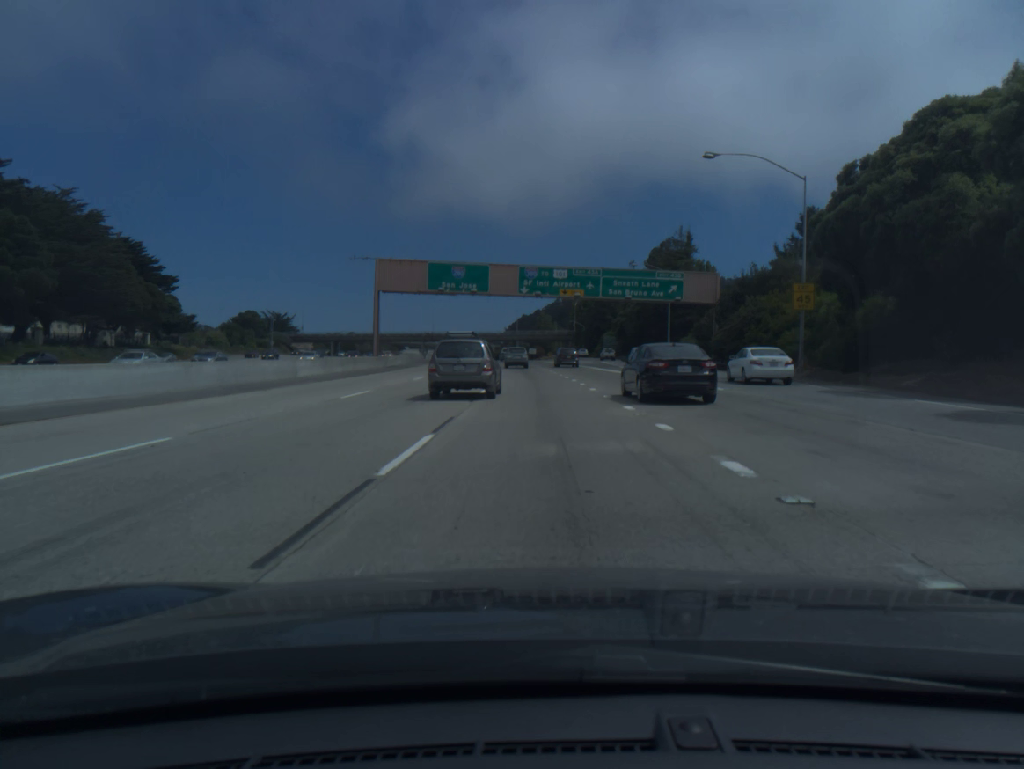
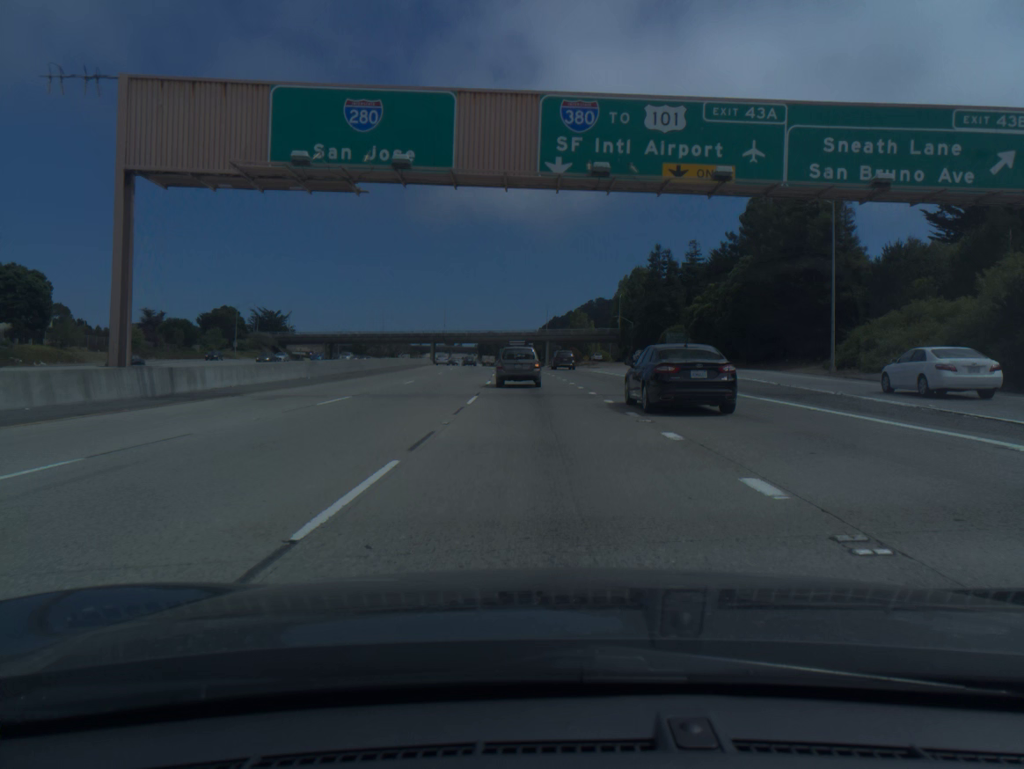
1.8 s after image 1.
(-0.9, +45.8) m; -2°
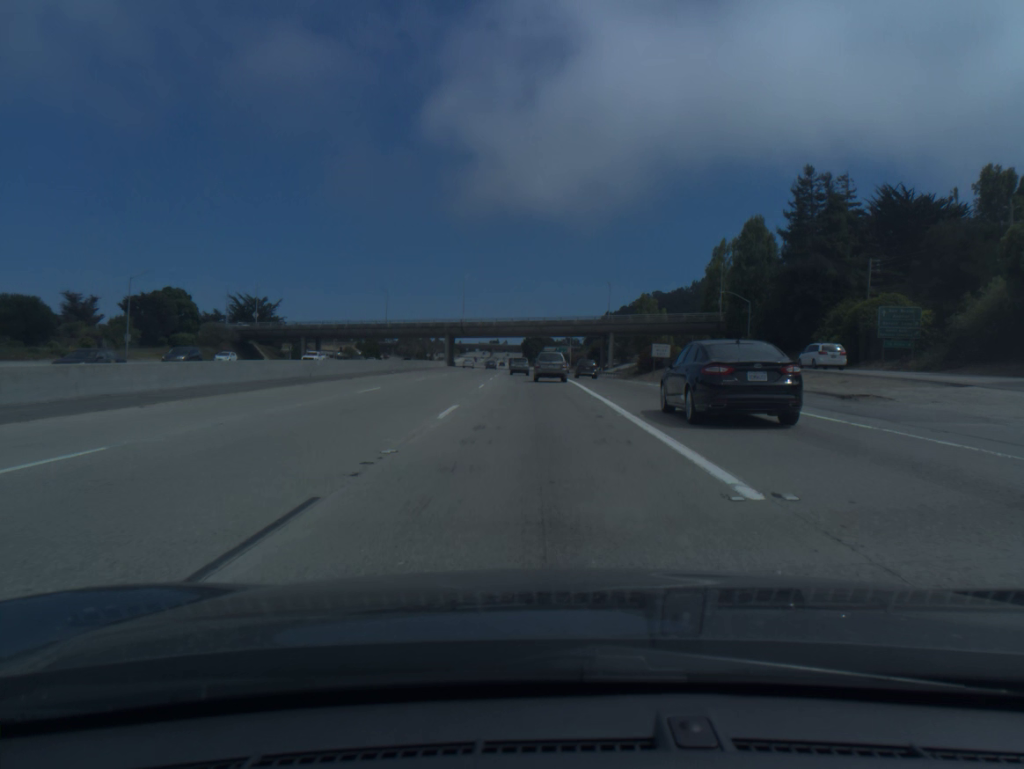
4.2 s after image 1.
(-1.7, +62.4) m; -4°
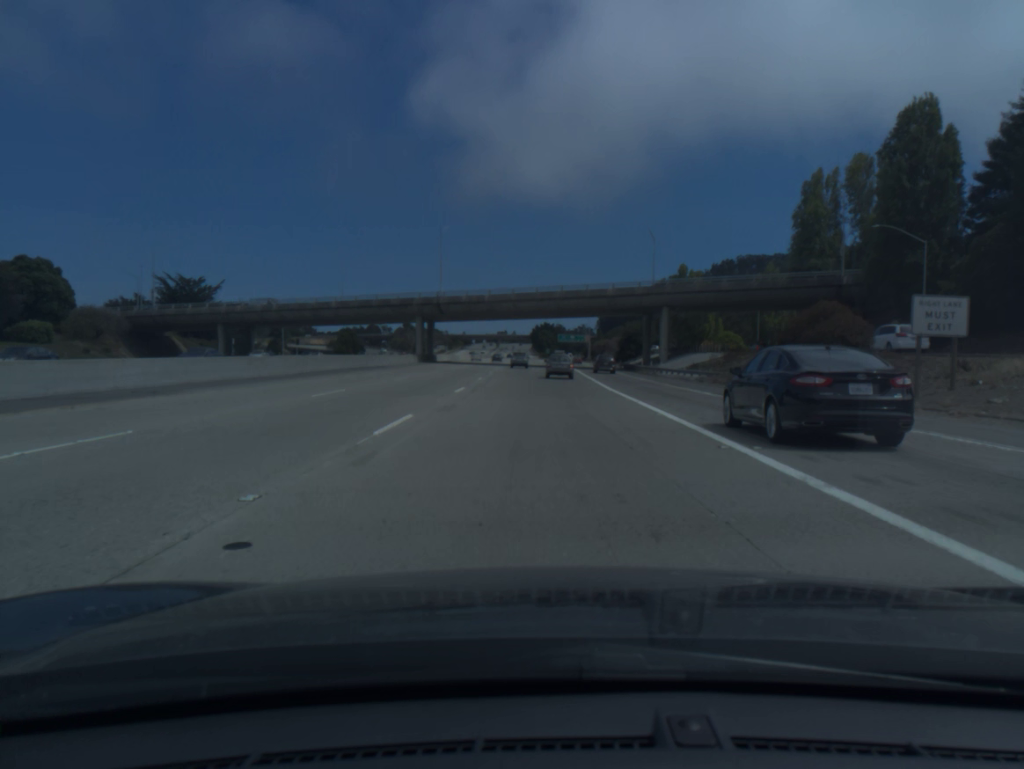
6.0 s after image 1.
(-0.7, +48.0) m; -1°
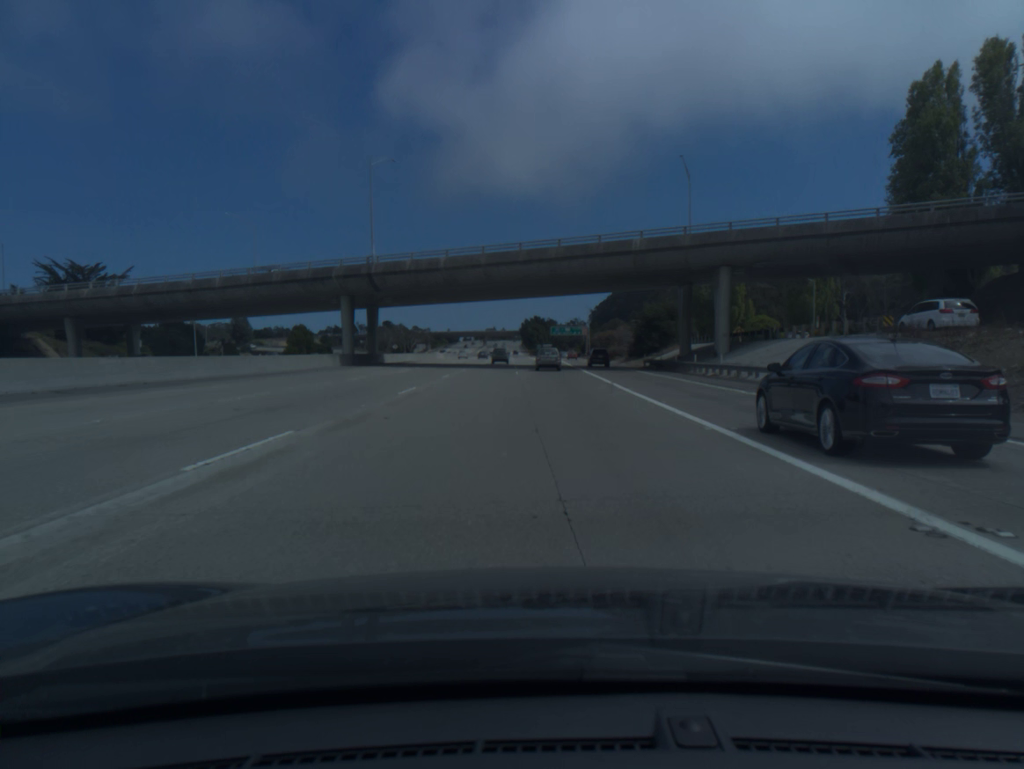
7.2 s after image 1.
(+0.2, +33.3) m; +1°
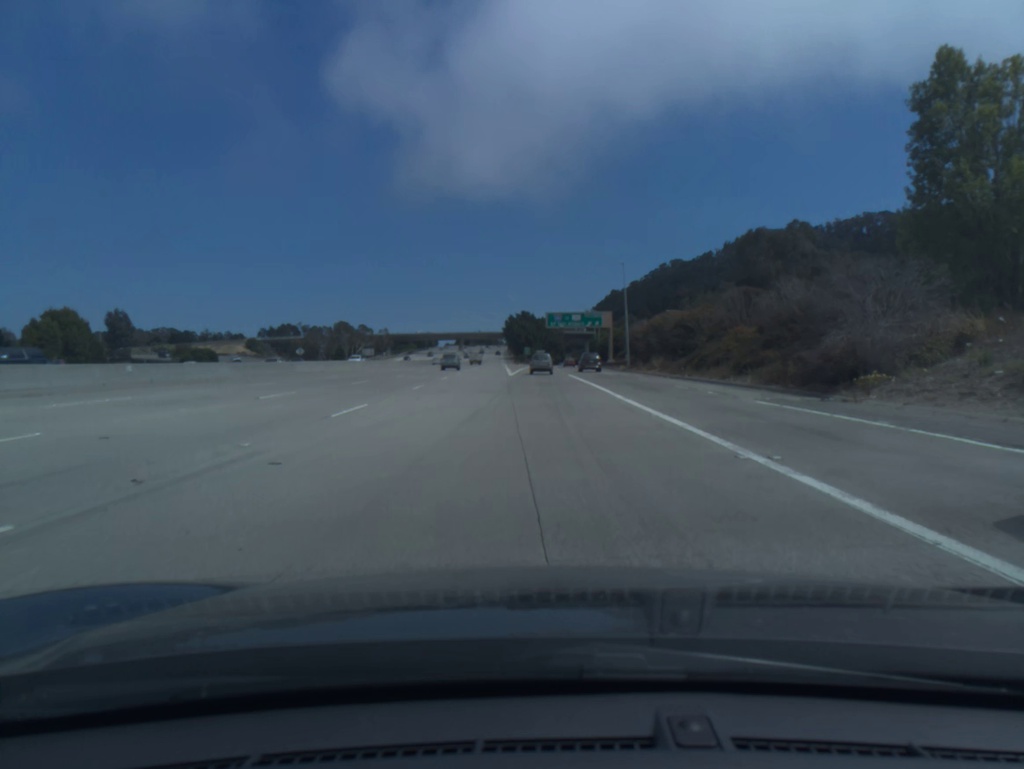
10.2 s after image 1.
(+0.4, +88.9) m; +1°
